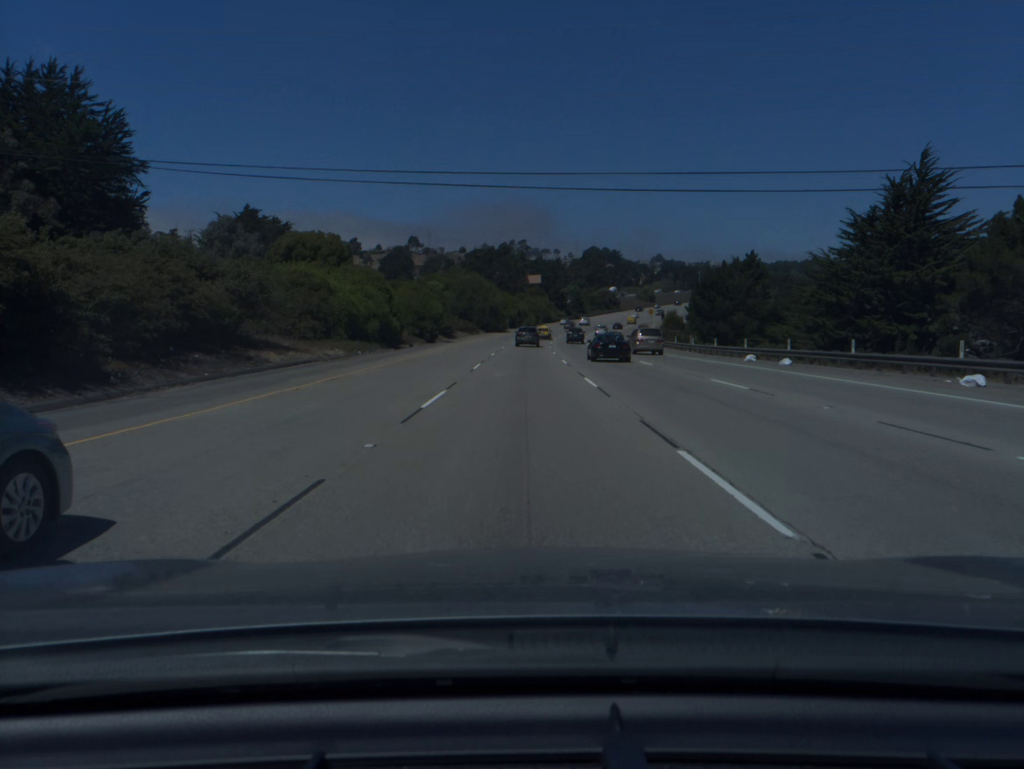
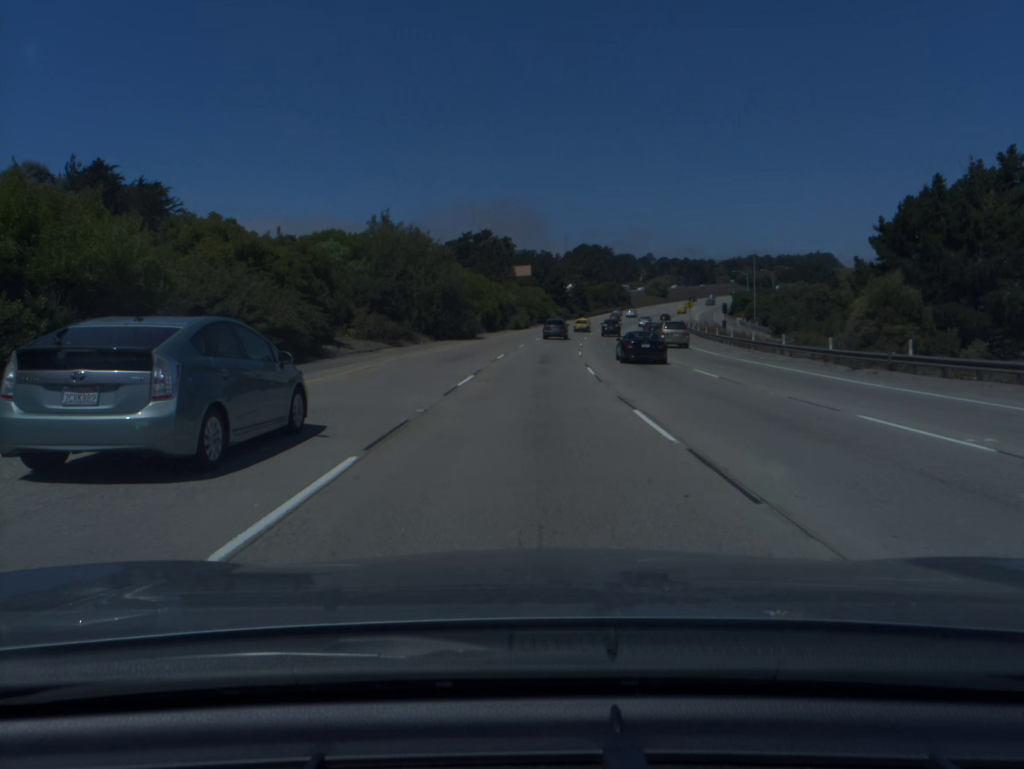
(+0.1, +53.8) m; +1°
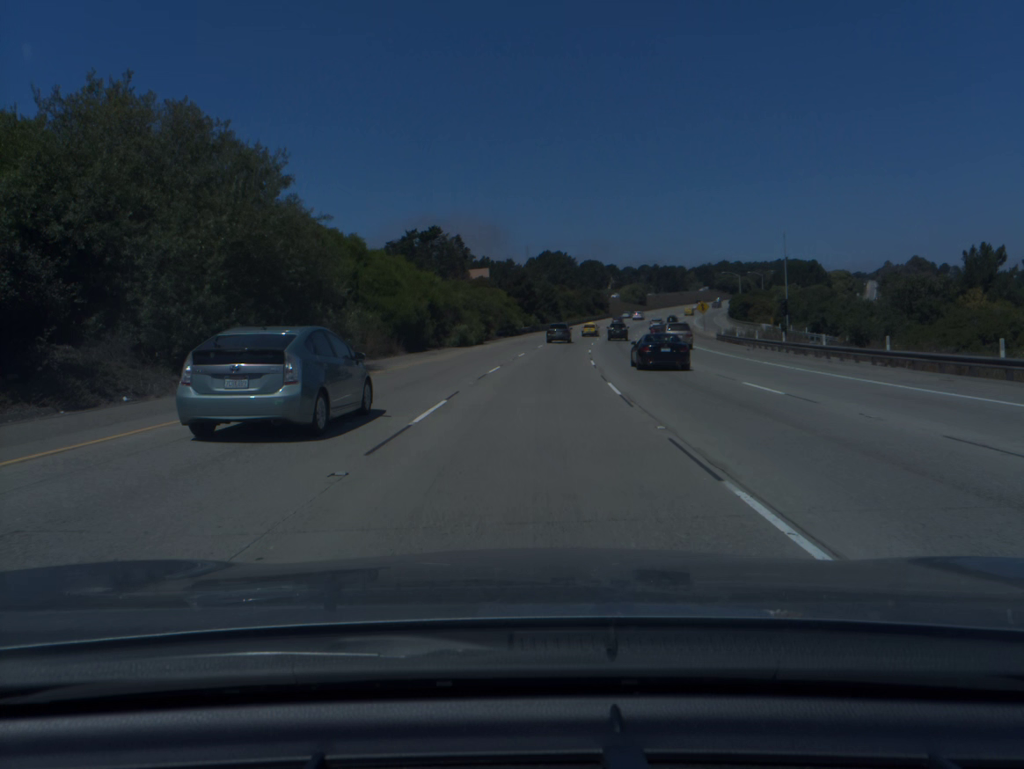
(+0.8, +35.9) m; +3°
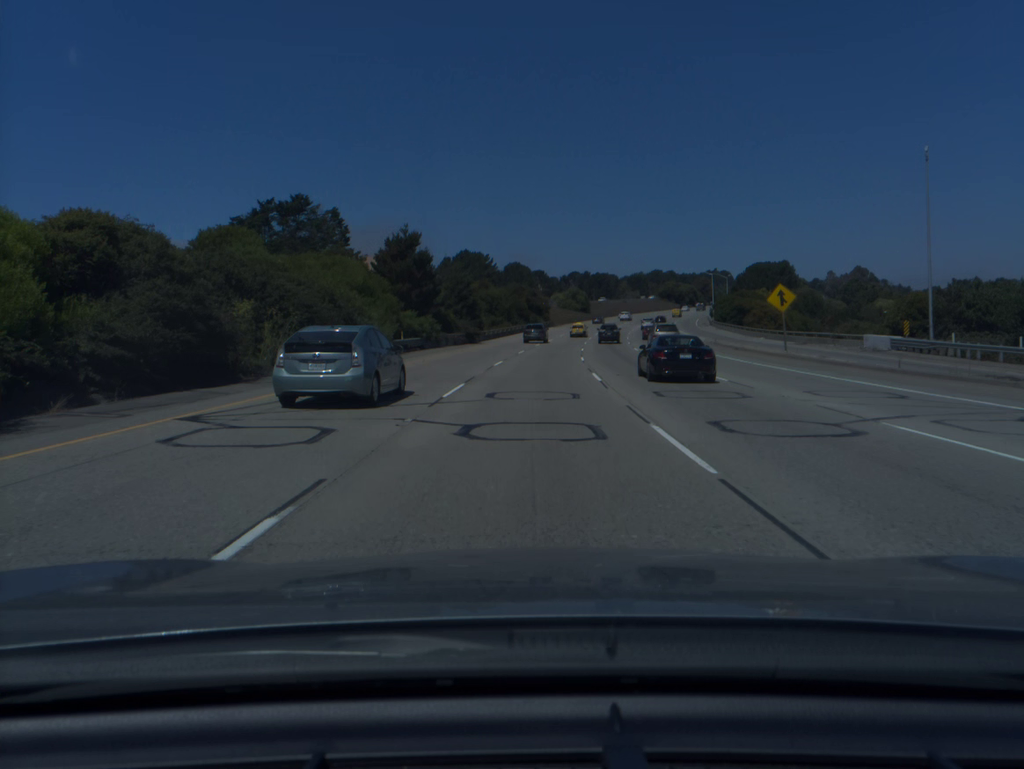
(+2.5, +53.7) m; +6°
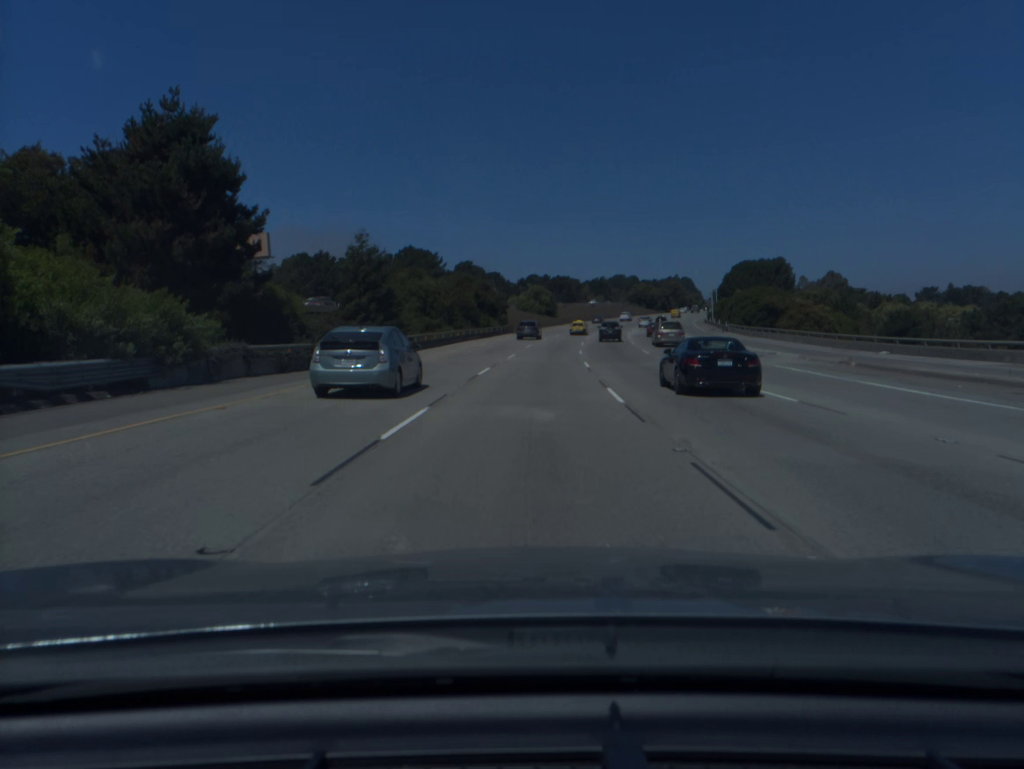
(+0.9, +35.9) m; +3°
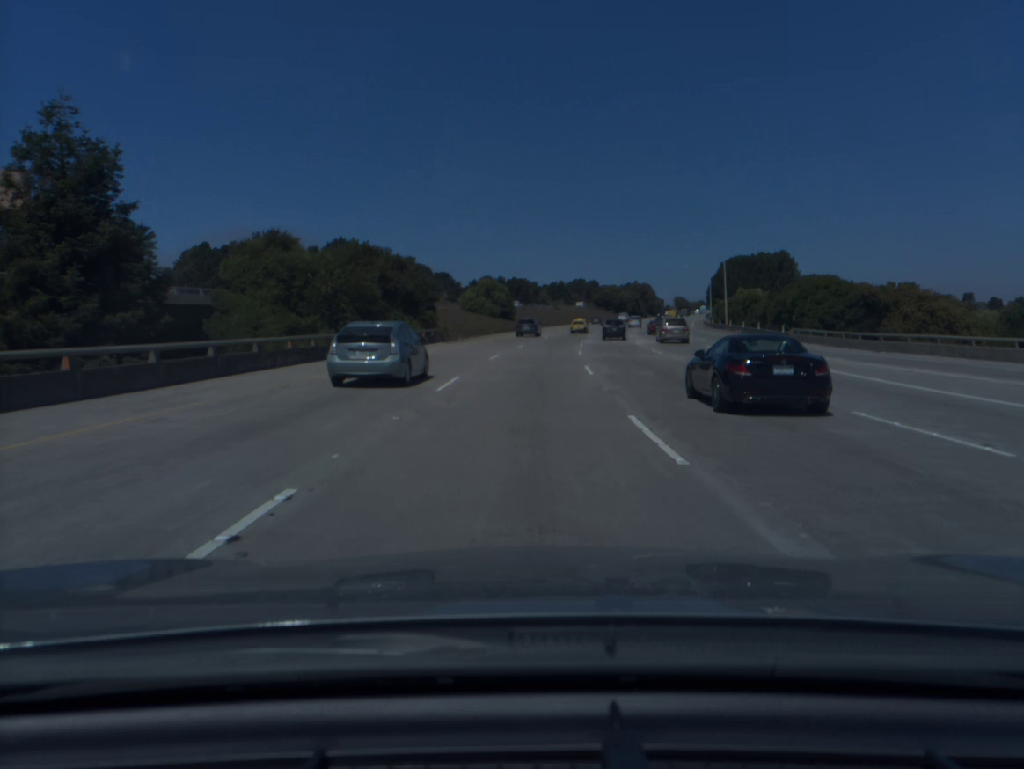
(+1.1, +35.9) m; +3°
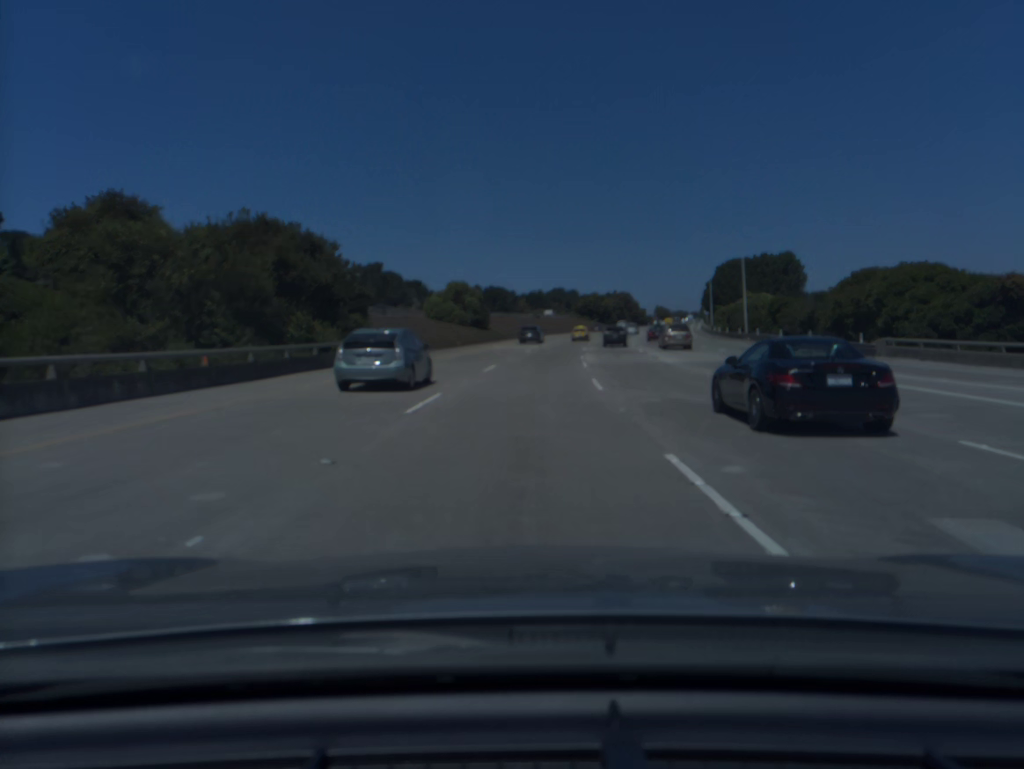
(+0.3, +18.0) m; +2°
